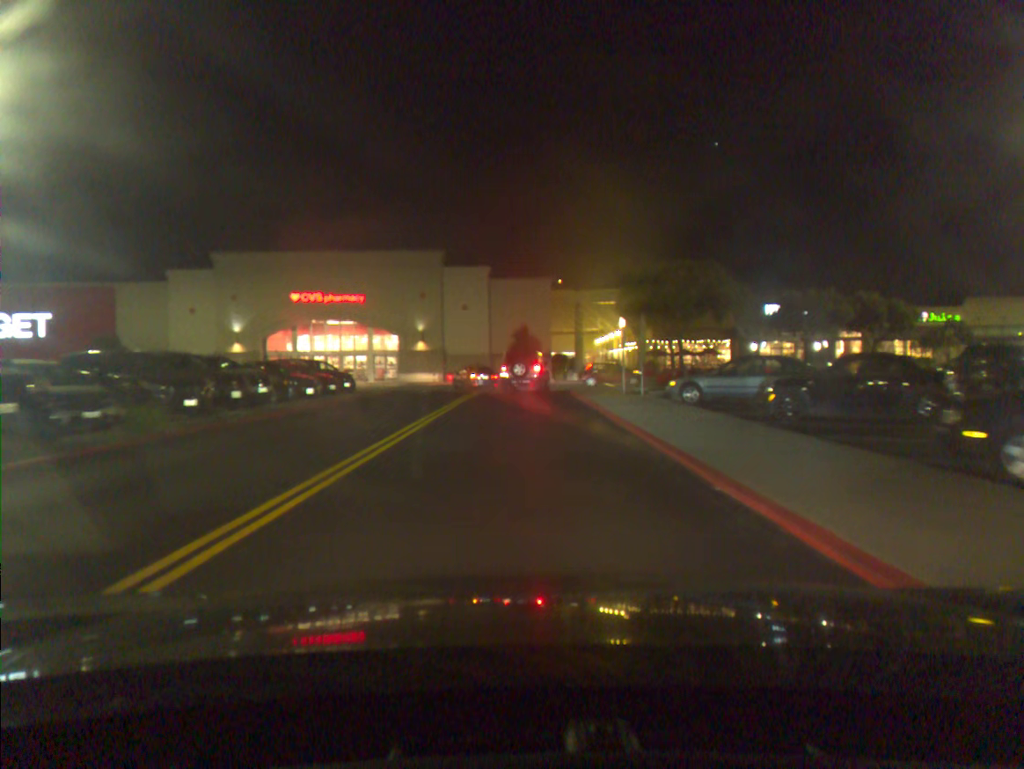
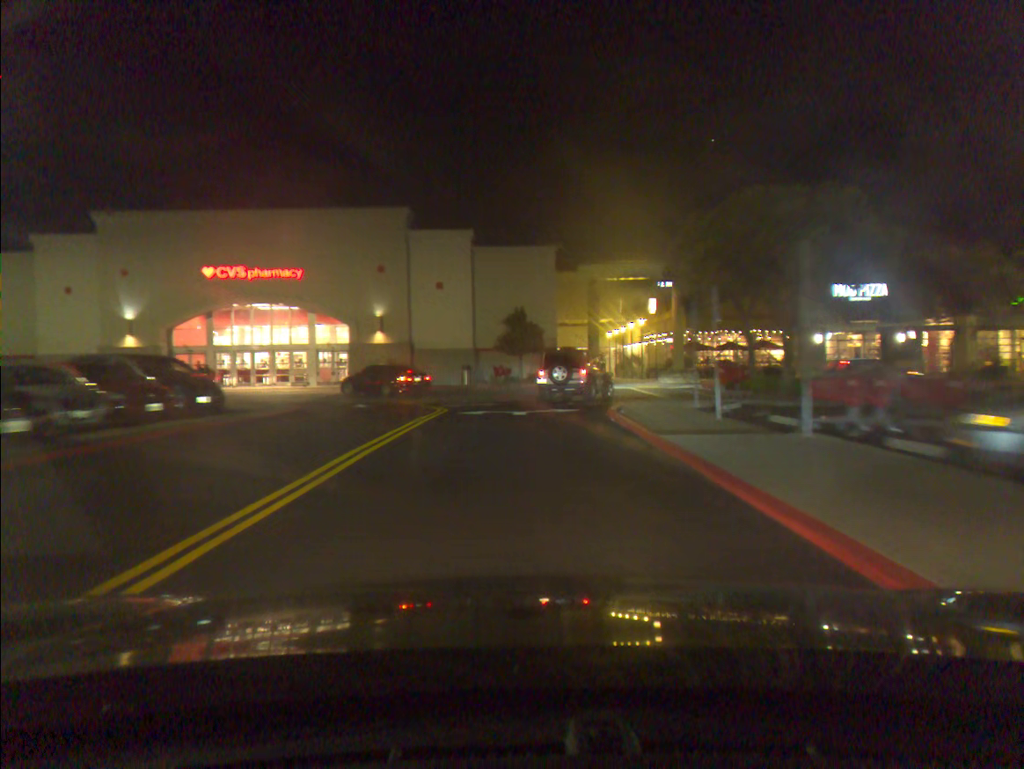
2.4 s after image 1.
(+0.1, +15.3) m; 0°
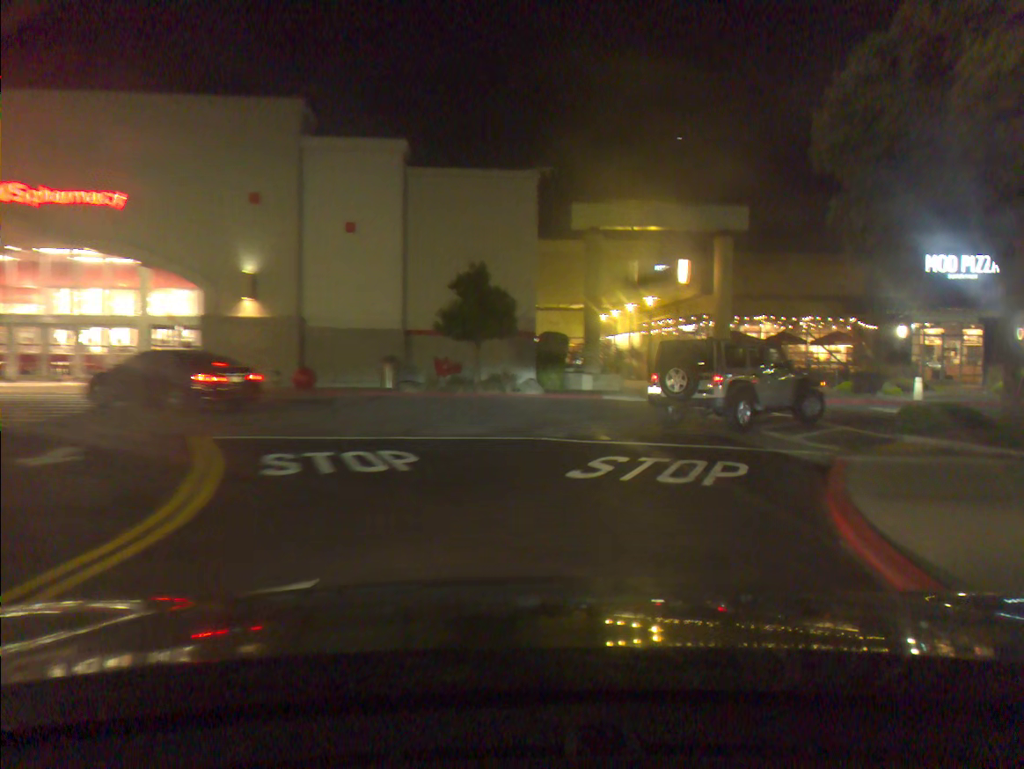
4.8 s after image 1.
(+0.2, +16.6) m; +4°
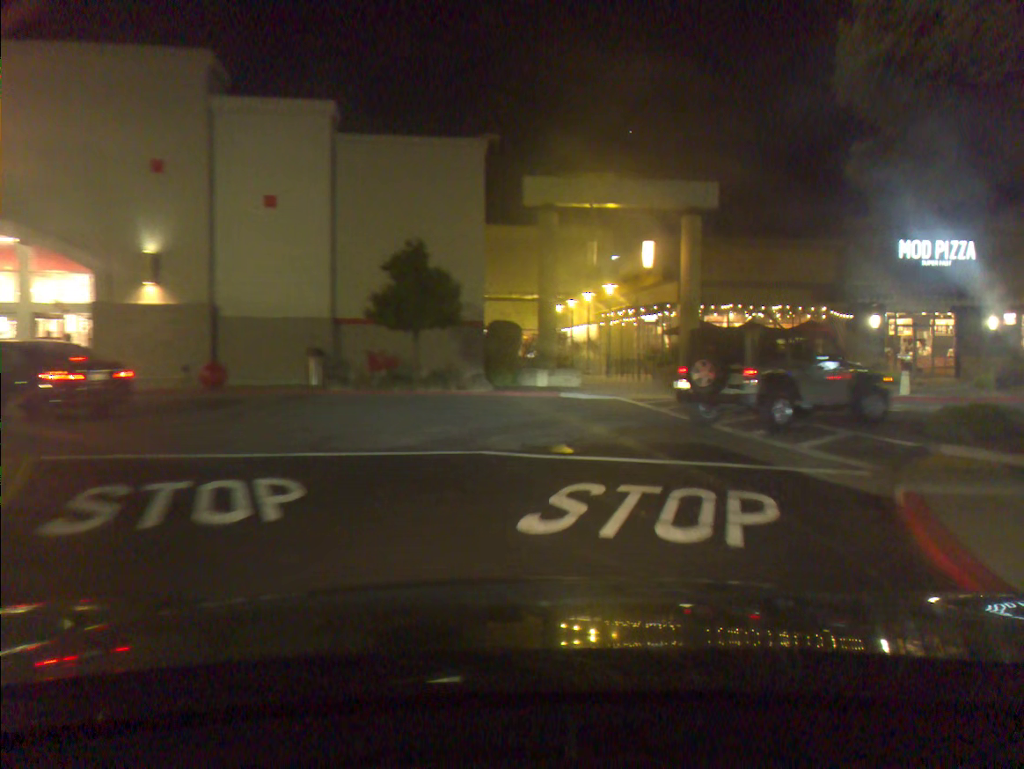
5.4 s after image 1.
(+0.1, +3.1) m; +3°
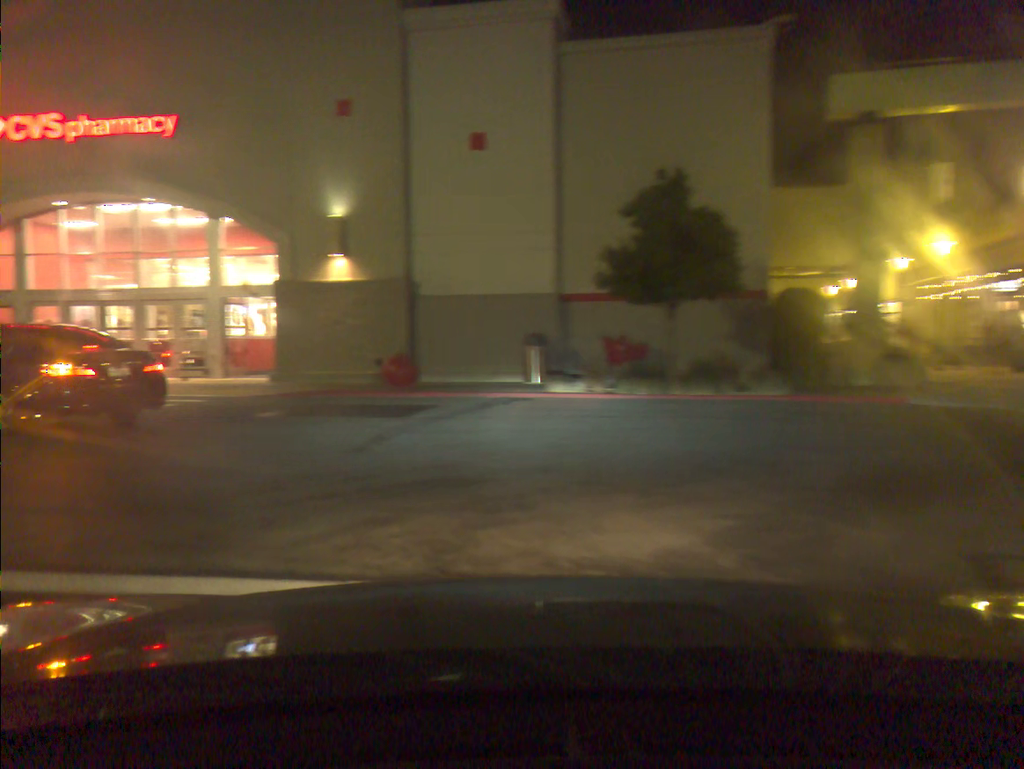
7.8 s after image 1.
(-1.2, +7.3) m; -27°
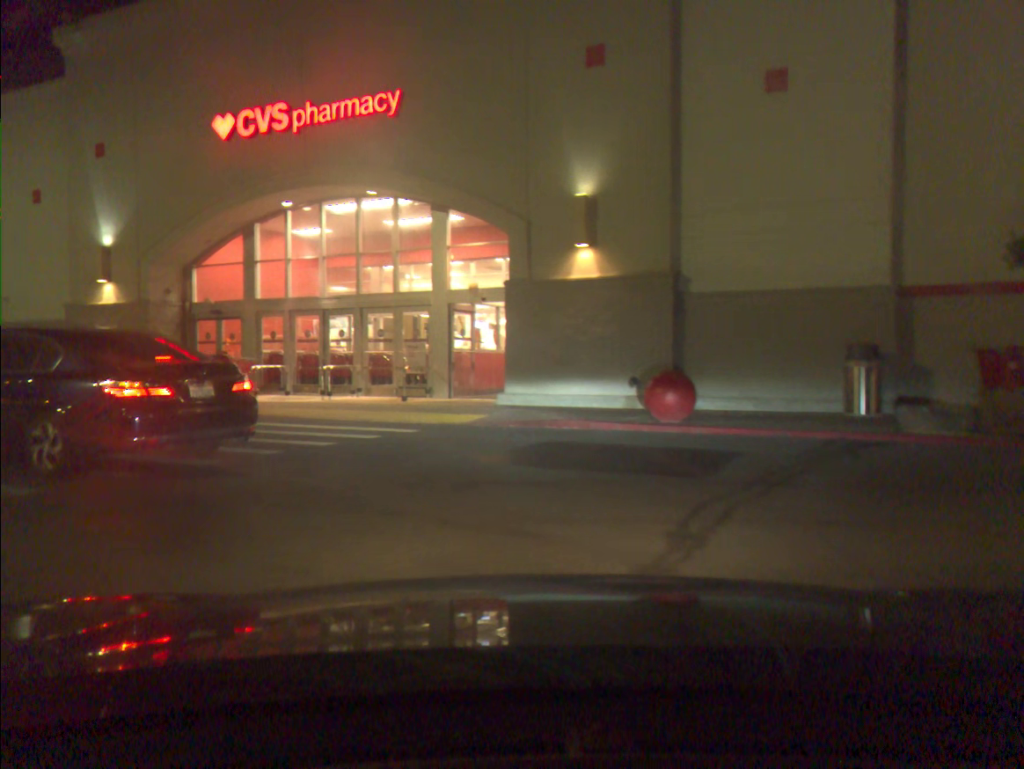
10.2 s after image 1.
(-0.6, +4.8) m; -11°
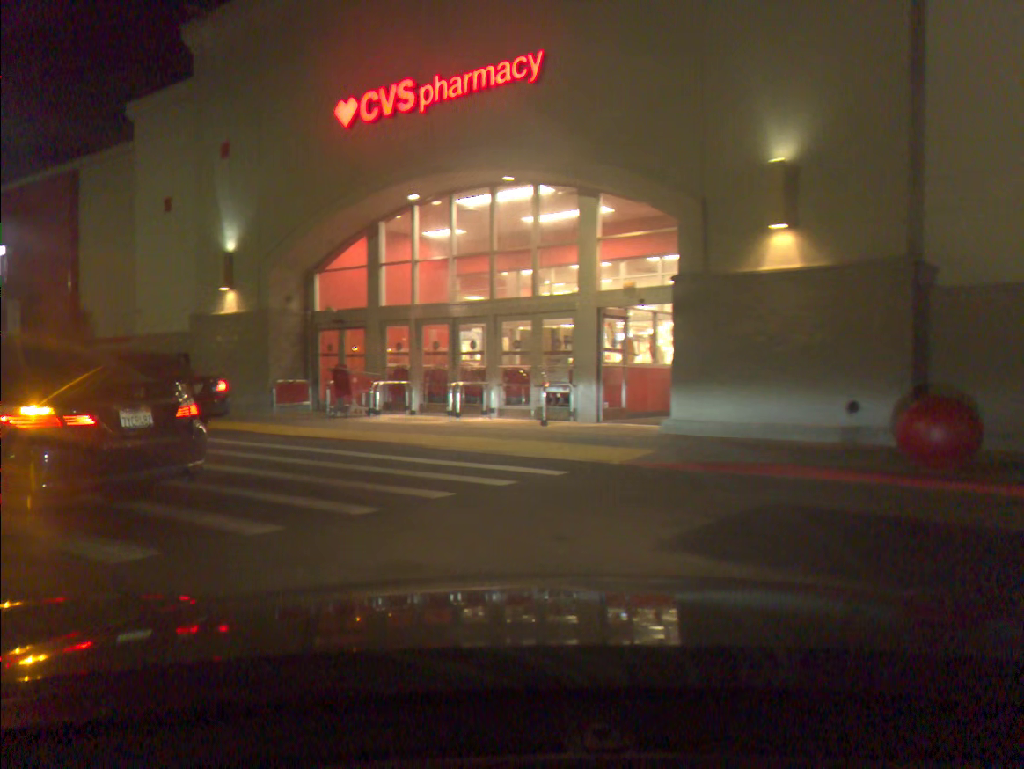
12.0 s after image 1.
(-0.3, +3.2) m; -13°
